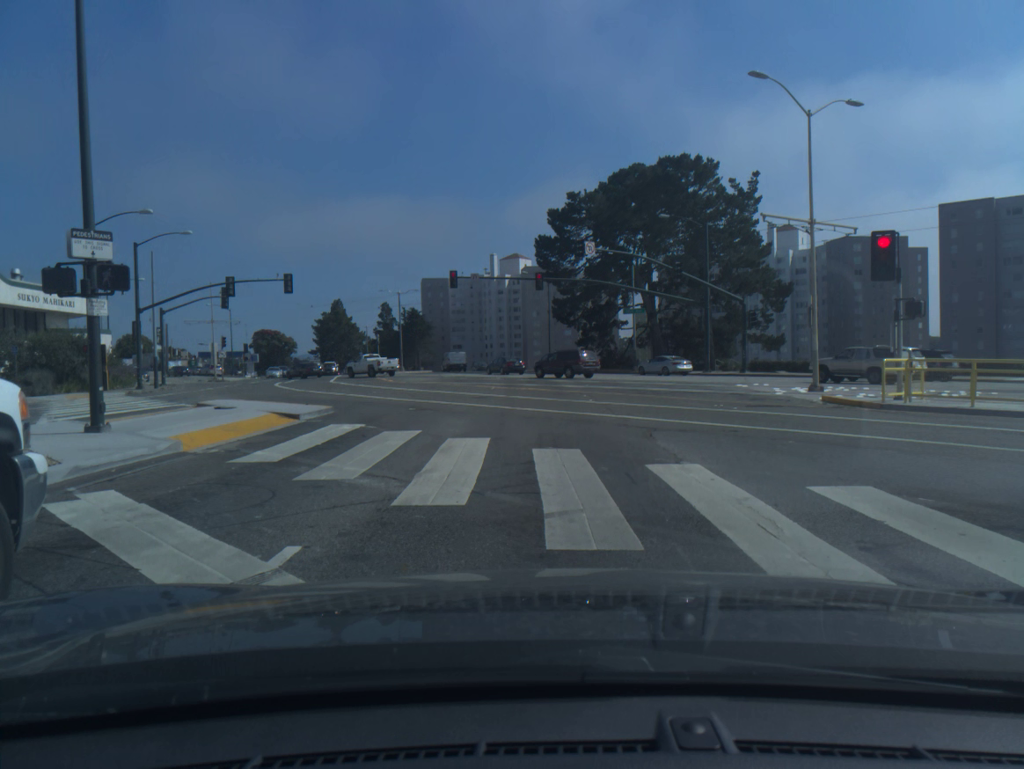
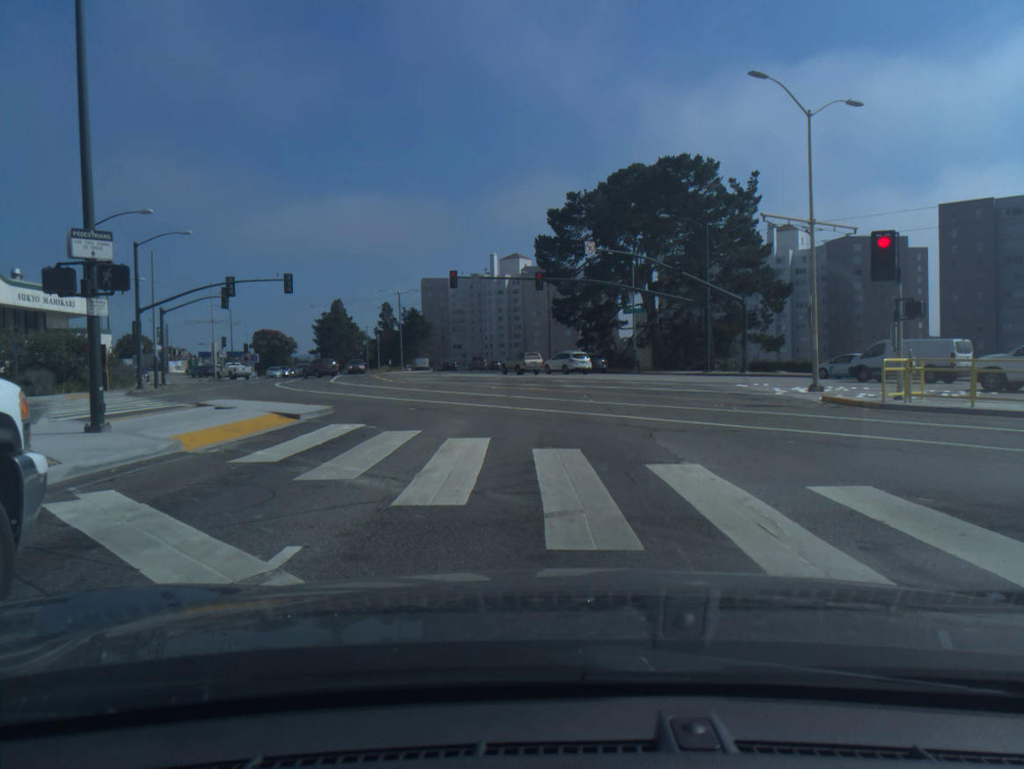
(0.0, 0.0) m; 0°
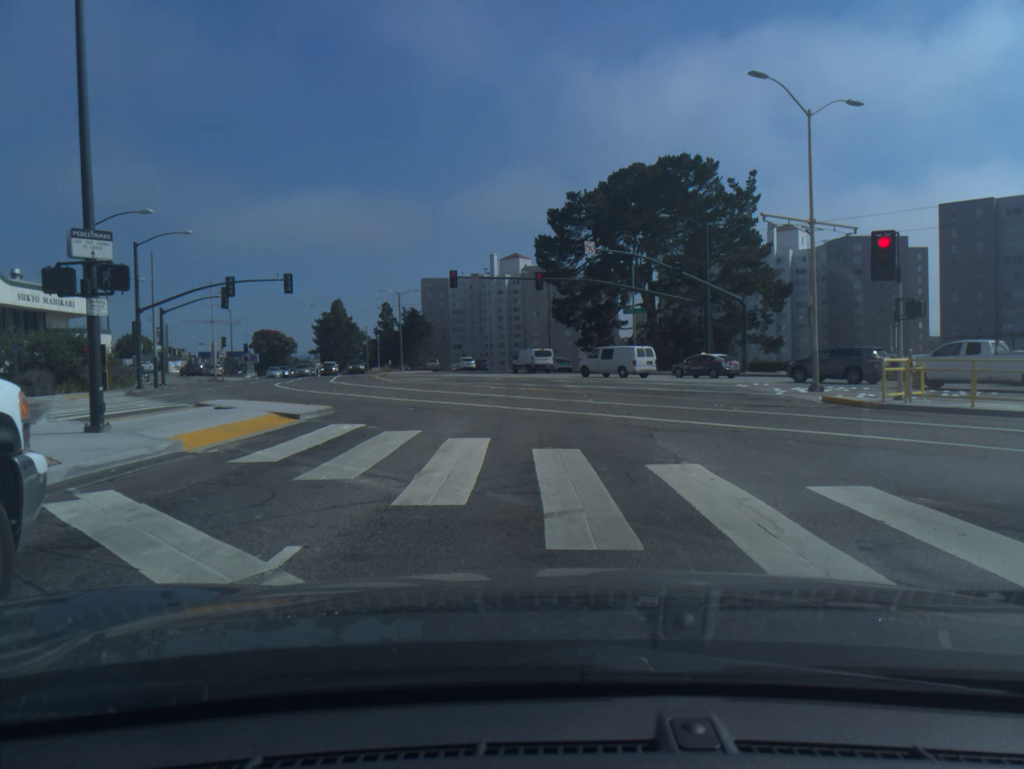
(0.0, +0.1) m; 0°
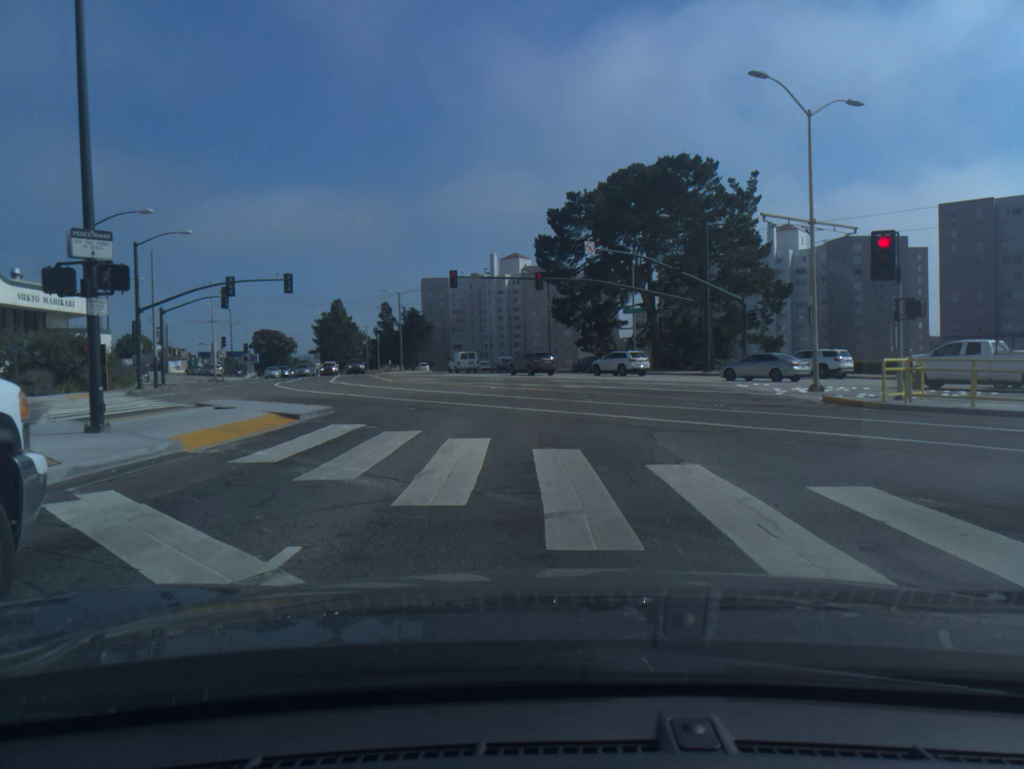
(+0.1, 0.0) m; 0°
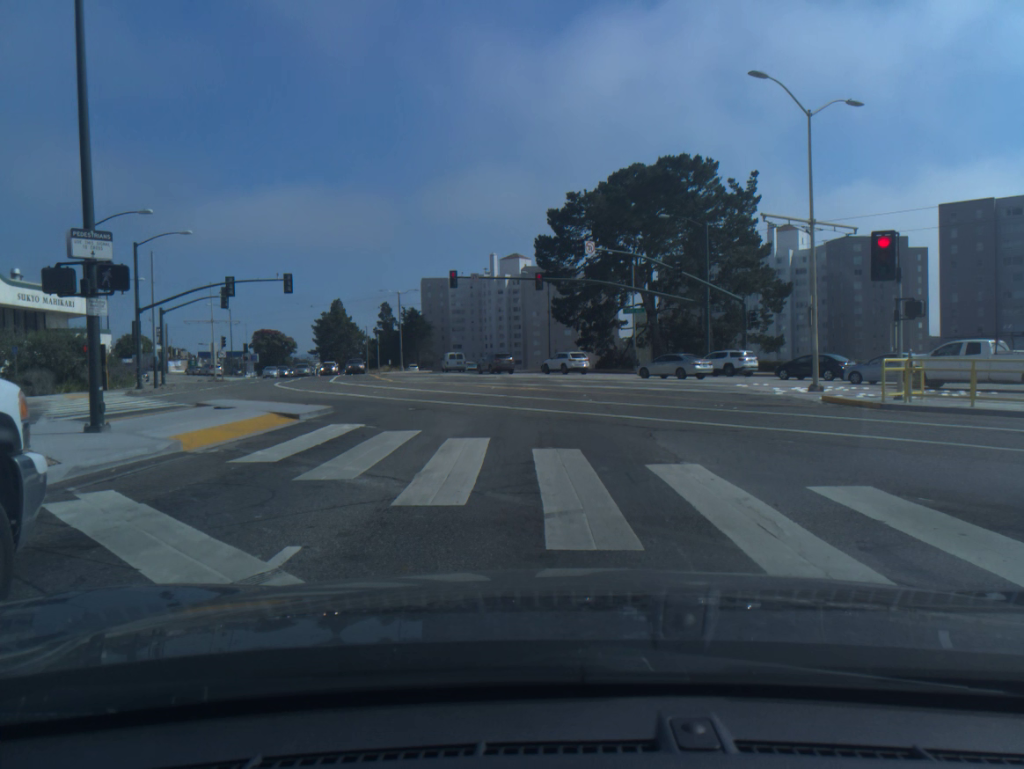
(0.0, 0.0) m; 0°
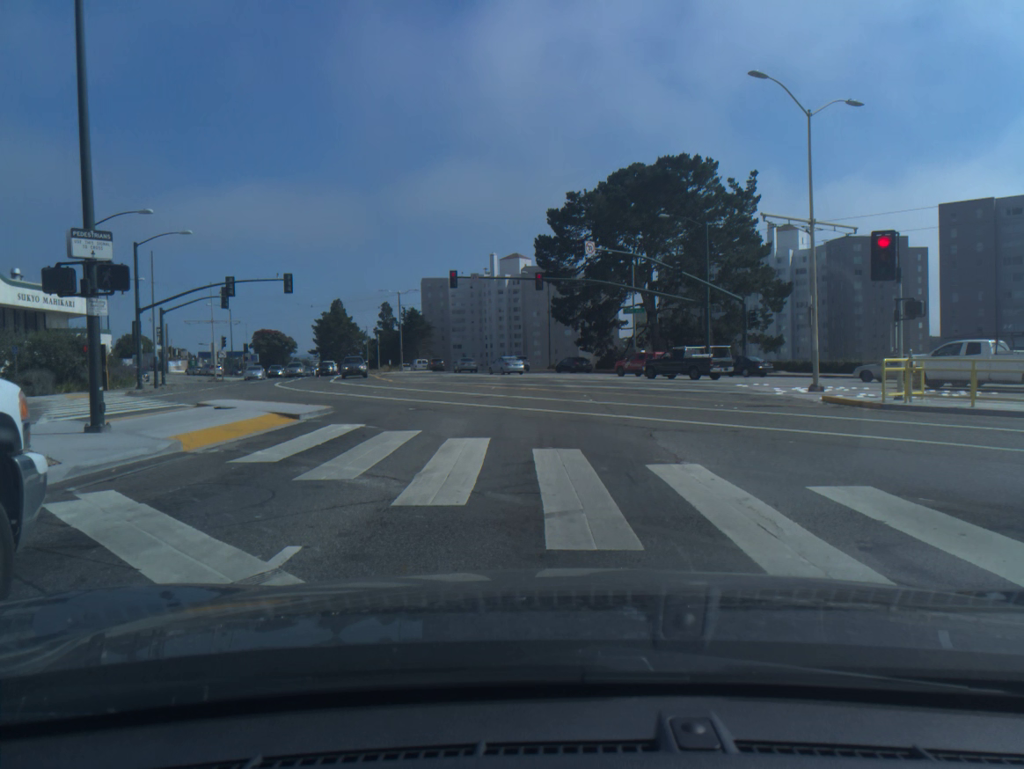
(+0.1, 0.0) m; 0°
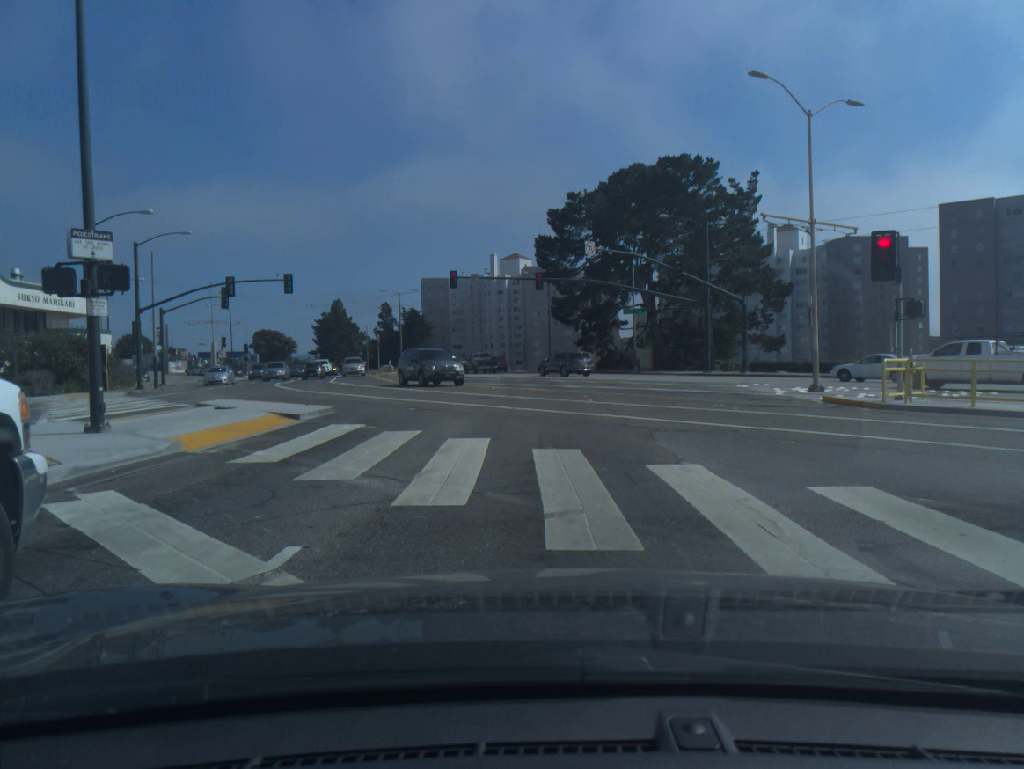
(0.0, 0.0) m; 0°
